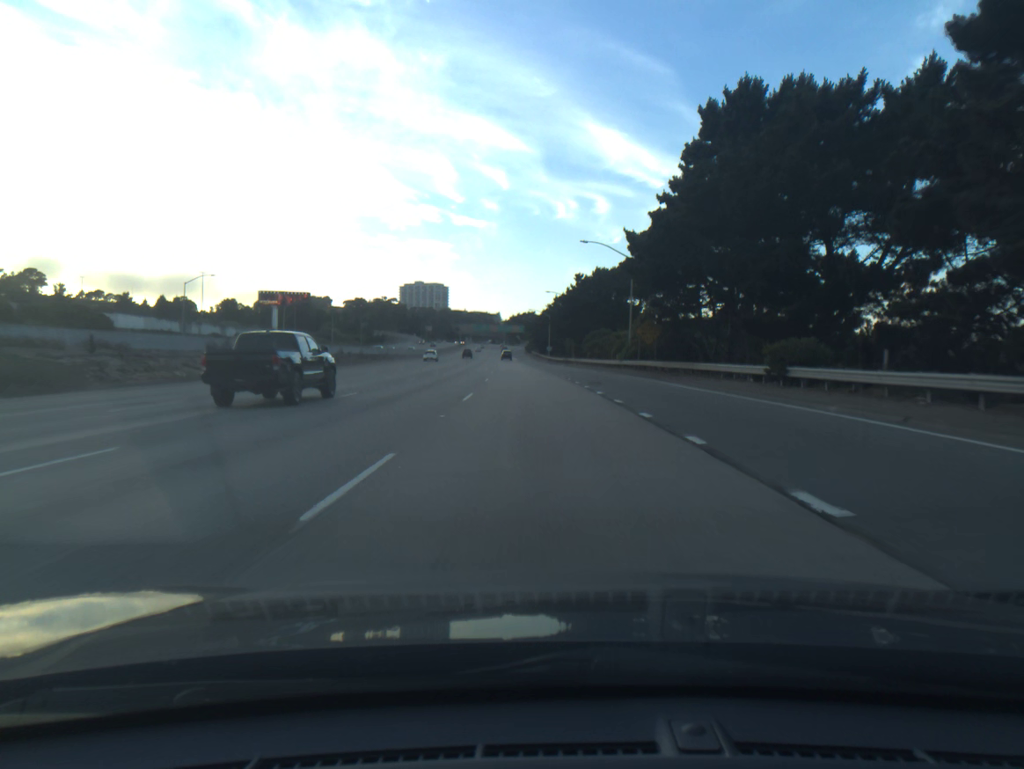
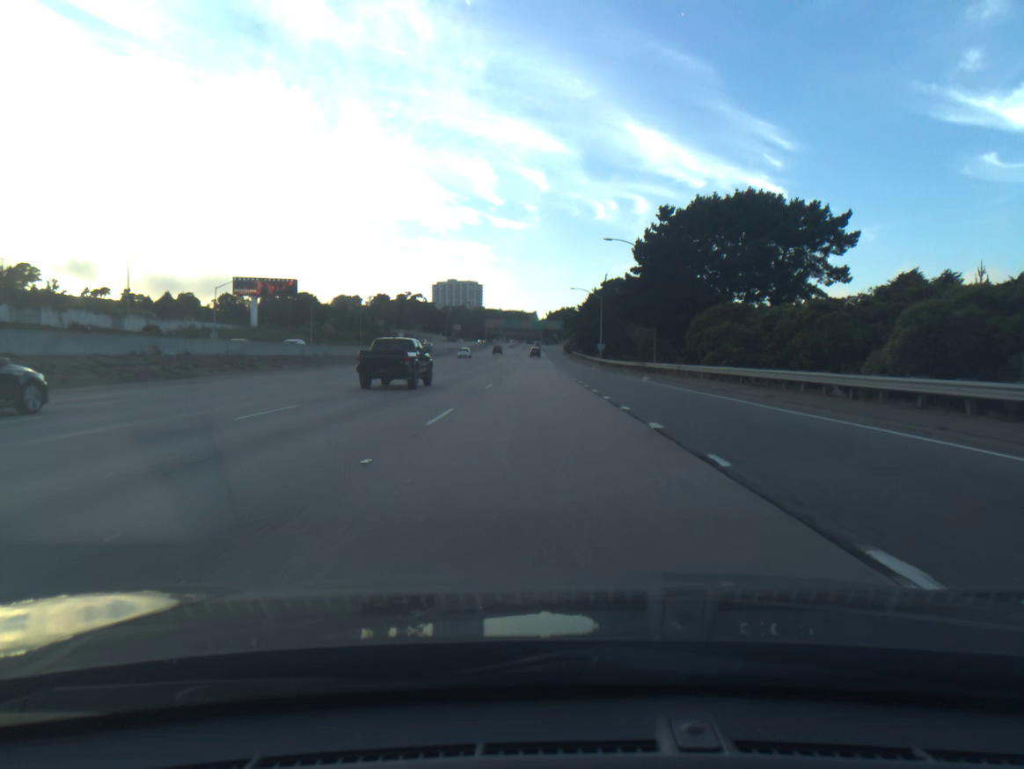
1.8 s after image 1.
(-1.3, +50.7) m; -3°
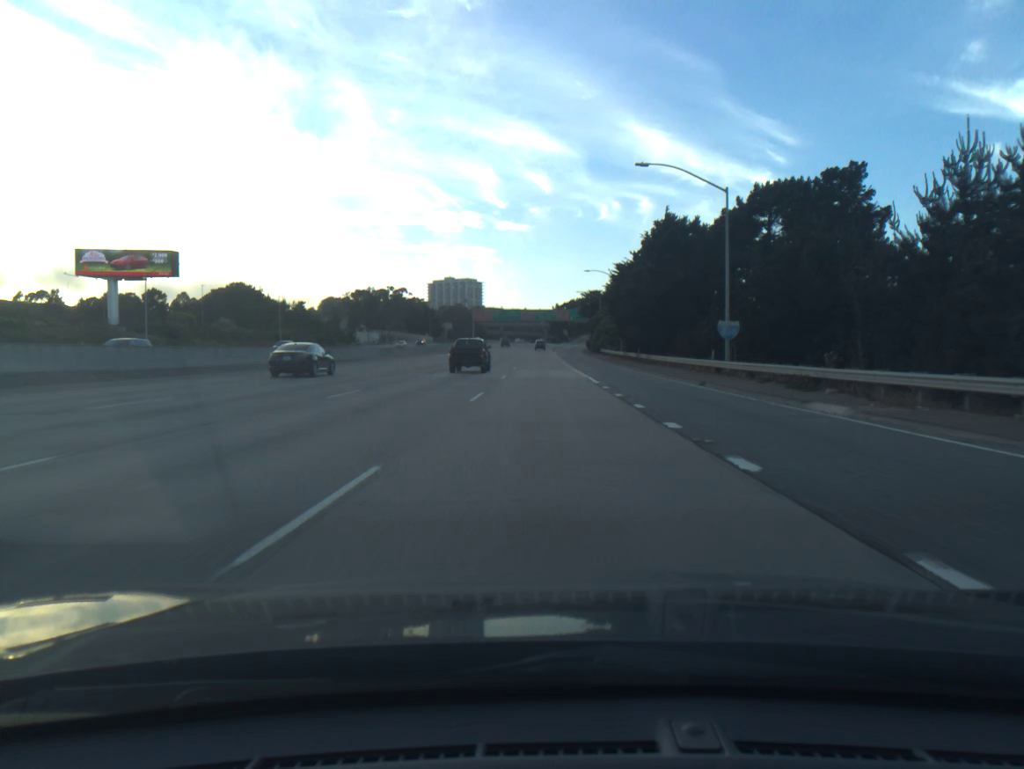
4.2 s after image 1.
(-0.7, +67.8) m; -1°
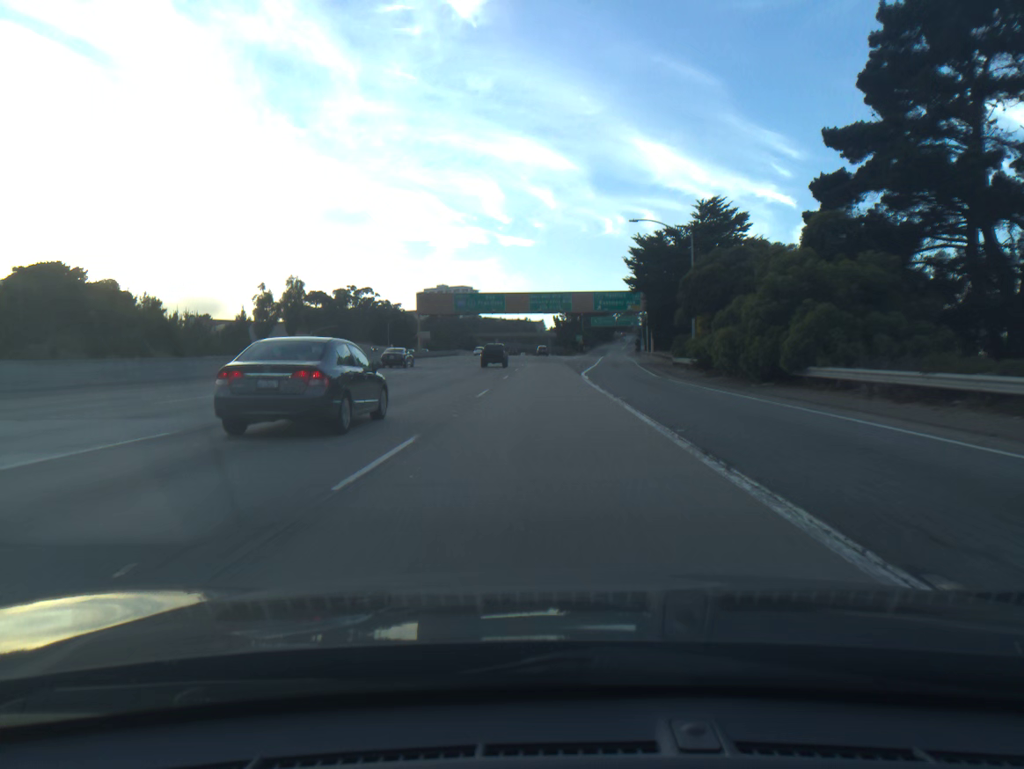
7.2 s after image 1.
(+0.1, +84.8) m; 0°
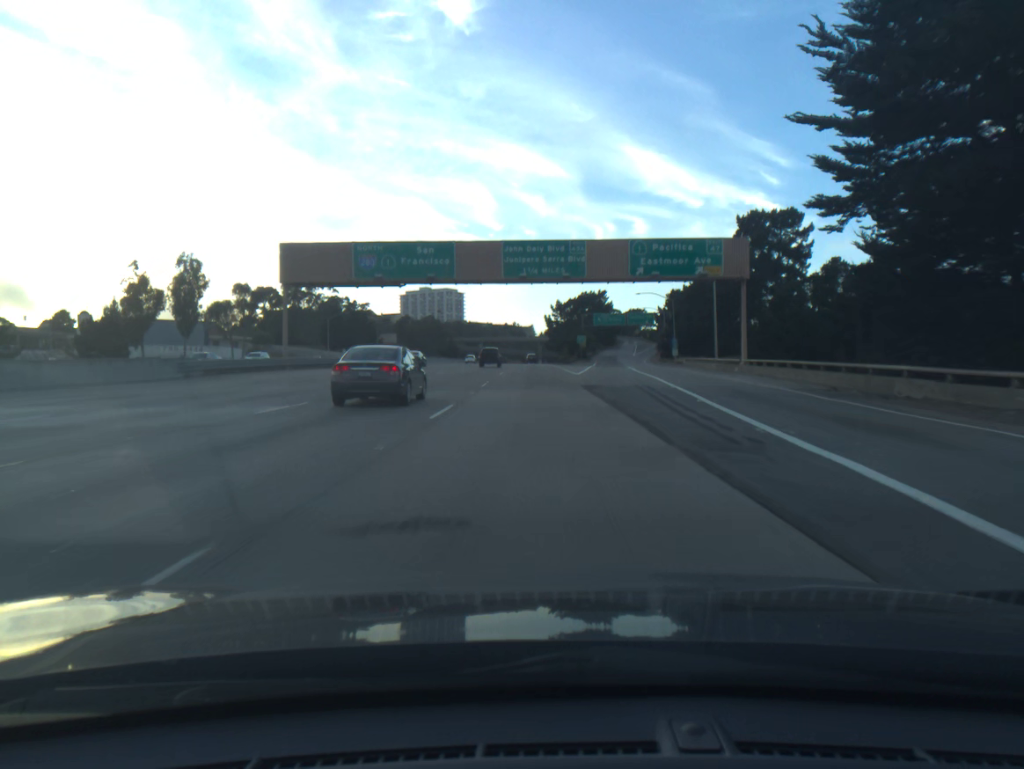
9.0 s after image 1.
(+0.3, +50.6) m; +1°
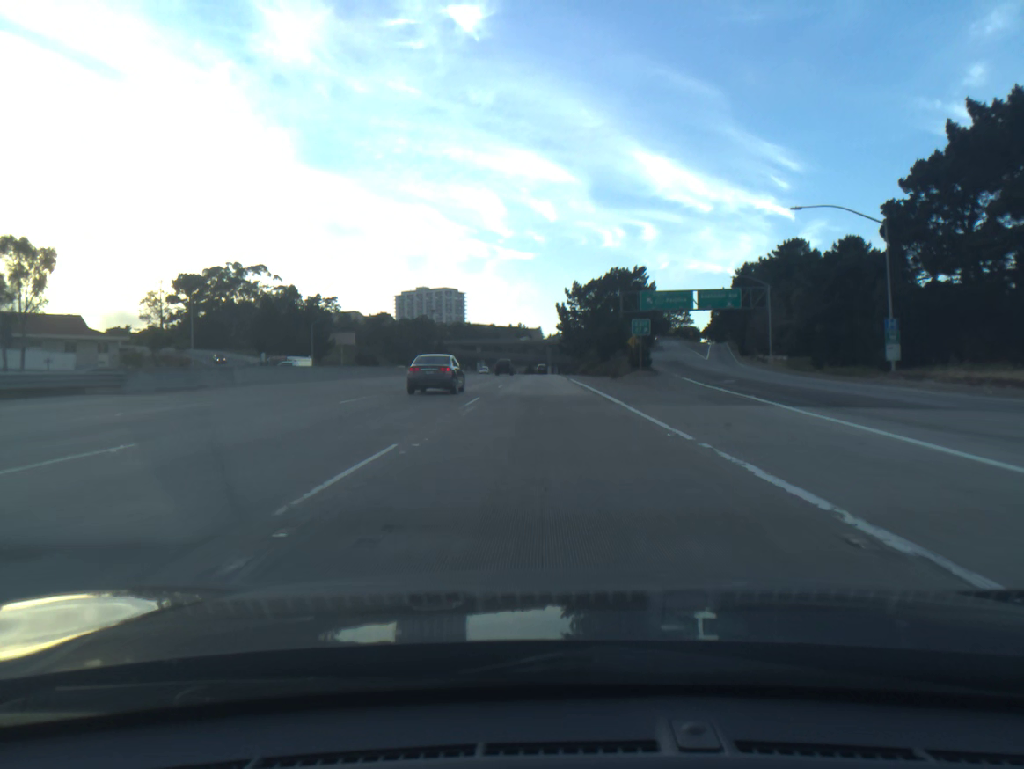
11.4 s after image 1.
(-0.5, +67.0) m; -1°
